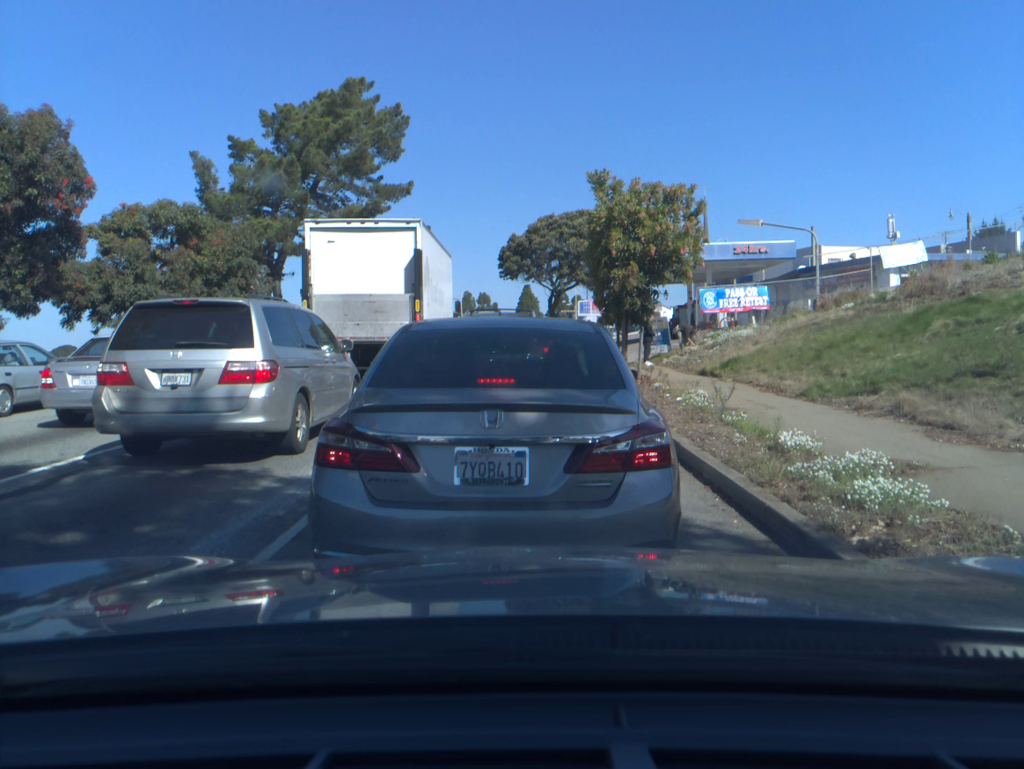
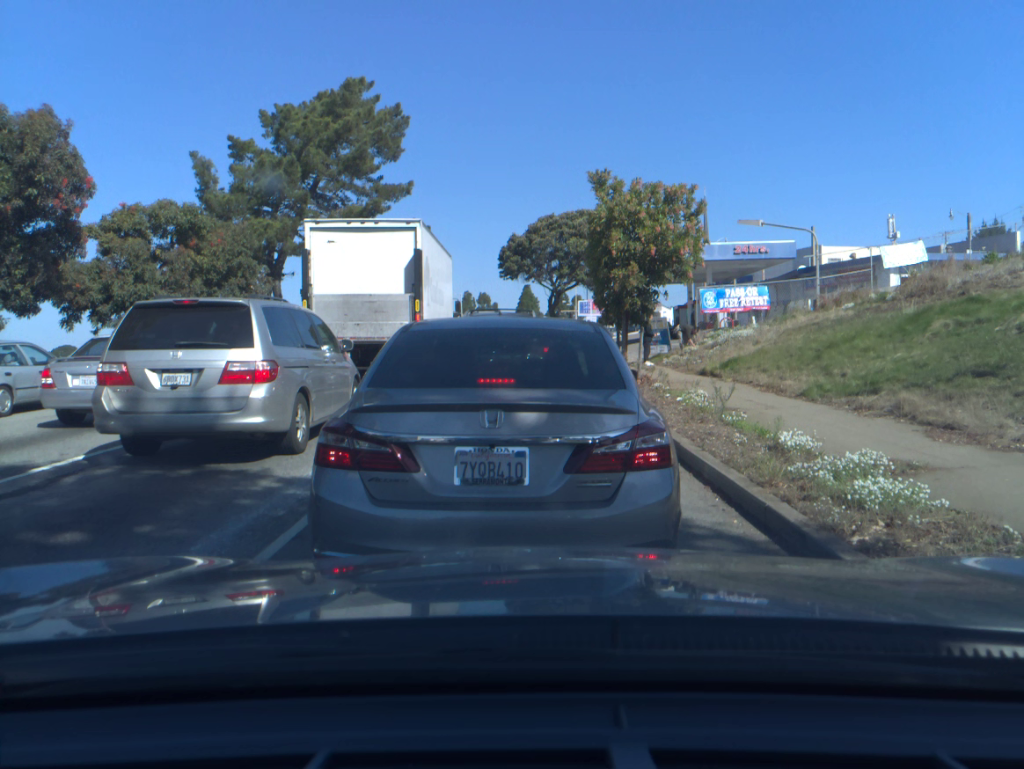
(0.0, -0.1) m; 0°
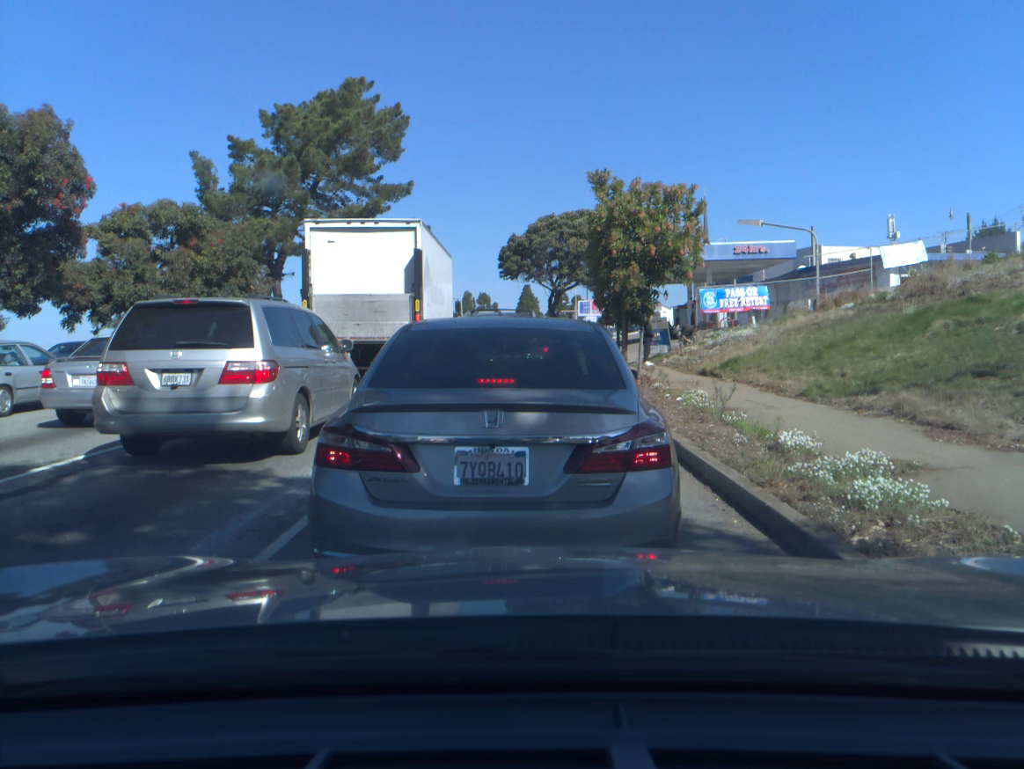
(0.0, -0.1) m; 0°
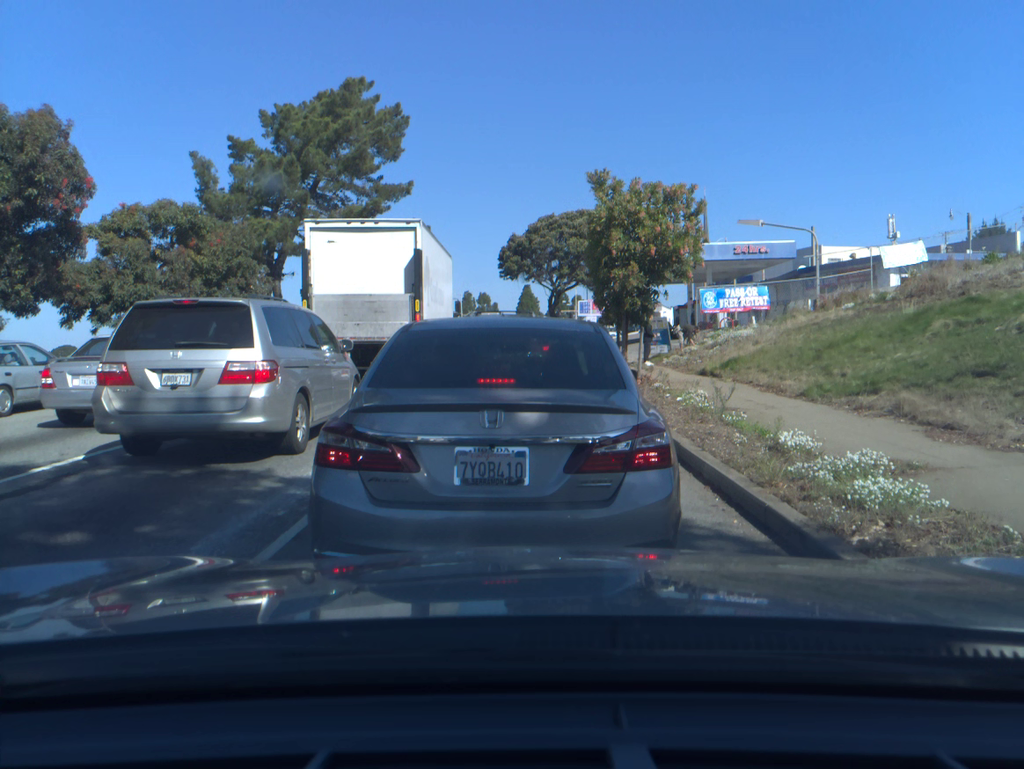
(0.0, -0.1) m; 0°
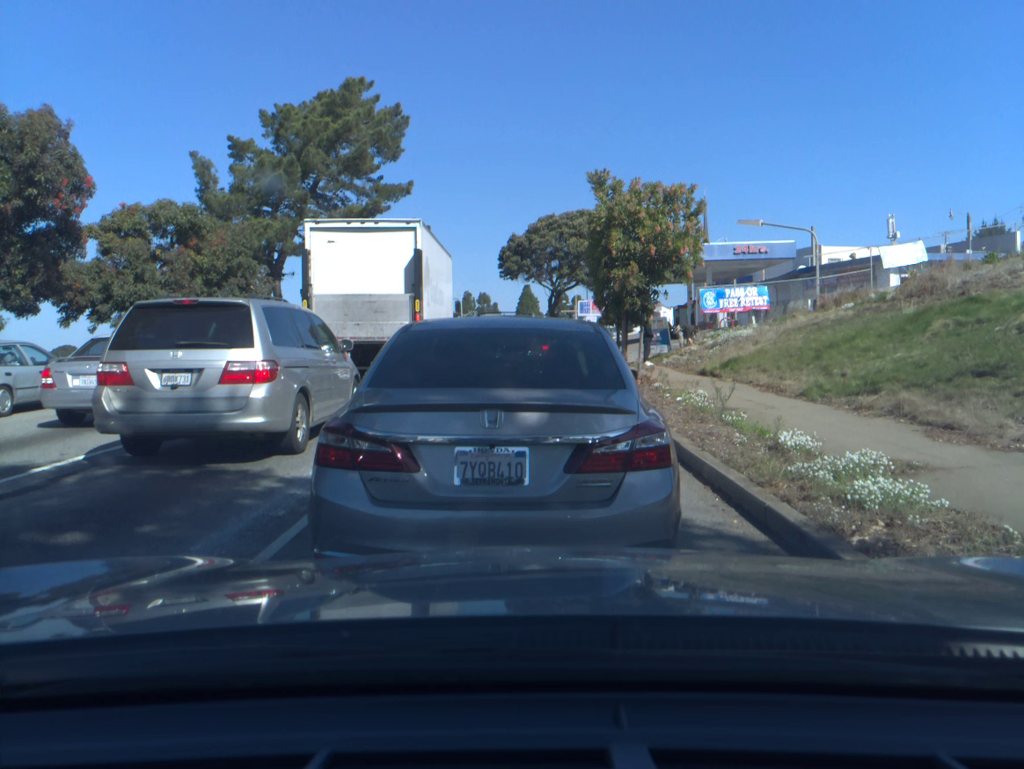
(0.0, 0.0) m; 0°
